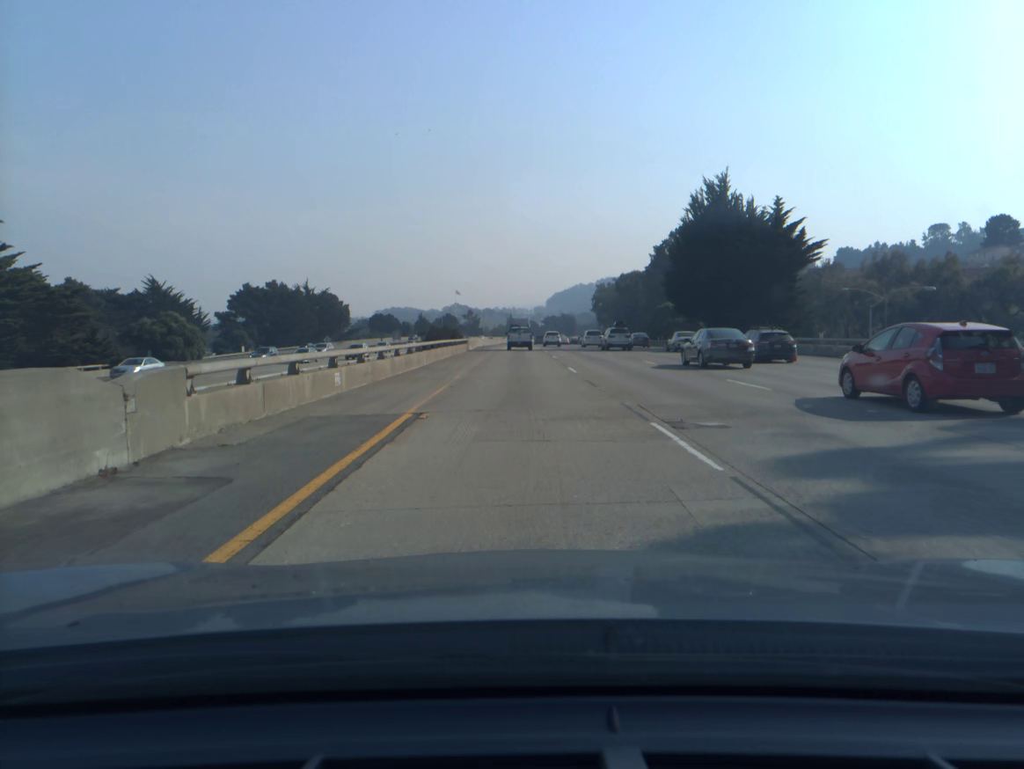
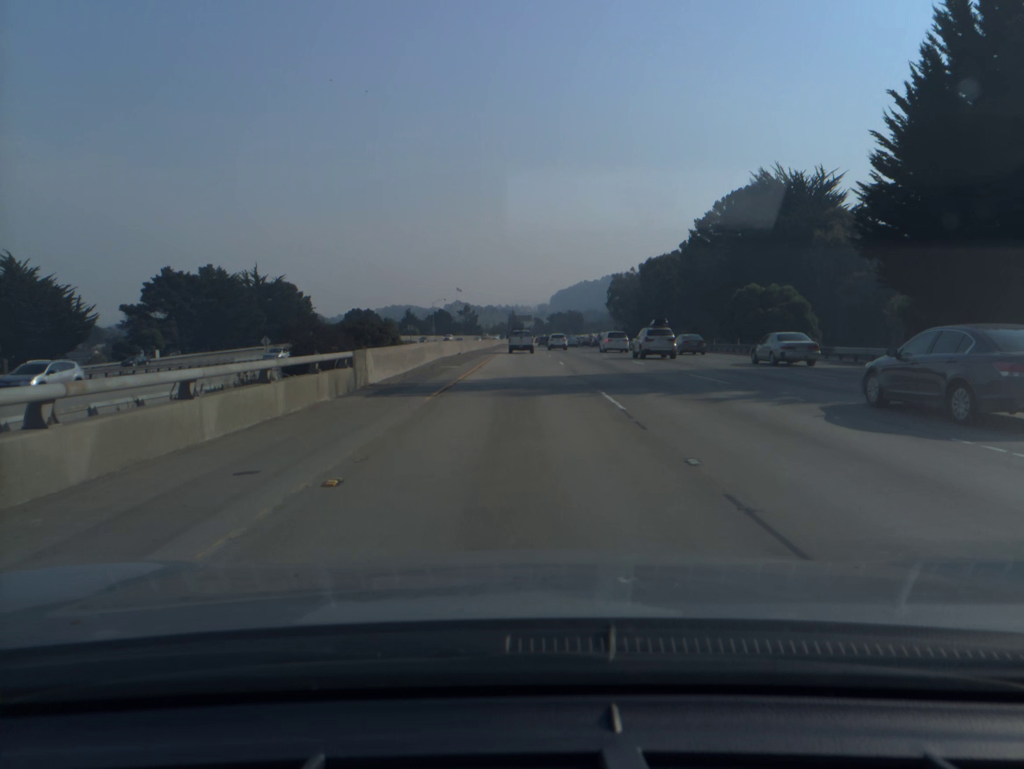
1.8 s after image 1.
(0.0, +41.2) m; 0°
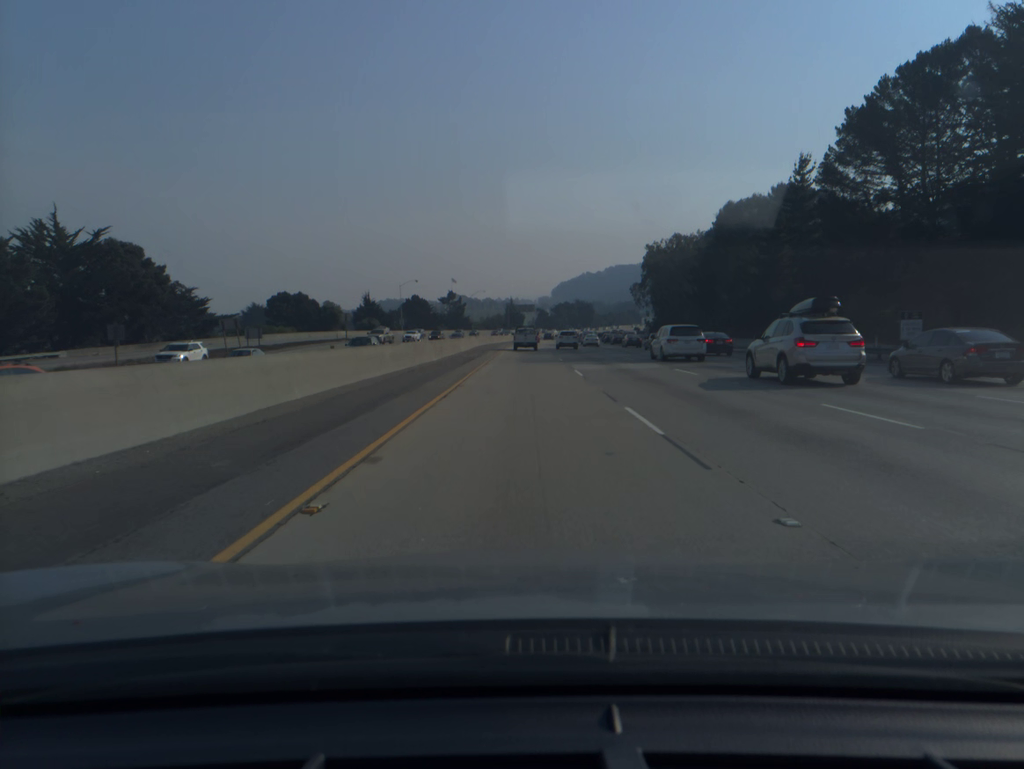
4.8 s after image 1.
(-0.1, +68.8) m; 0°
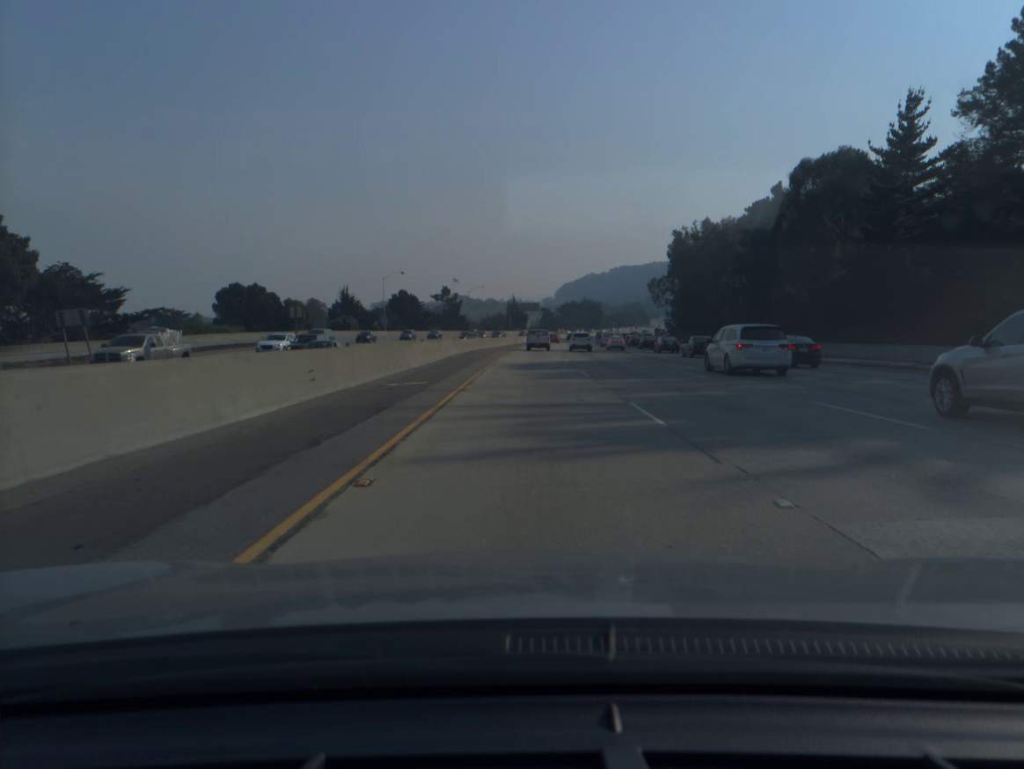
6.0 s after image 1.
(-0.1, +28.3) m; 0°
